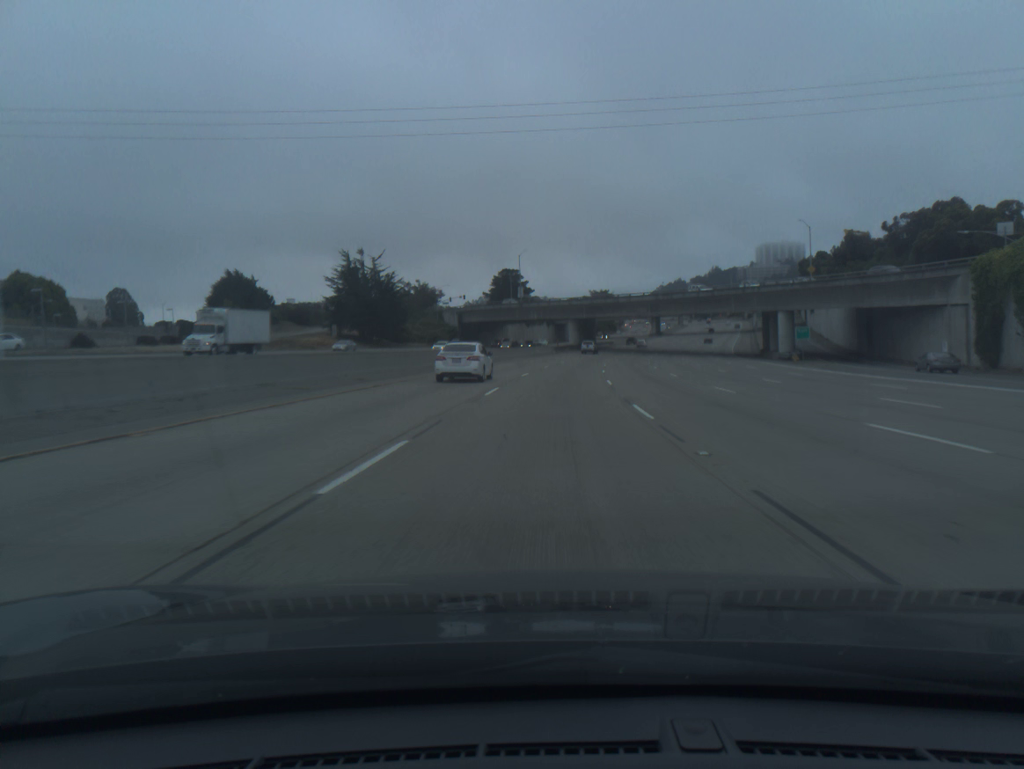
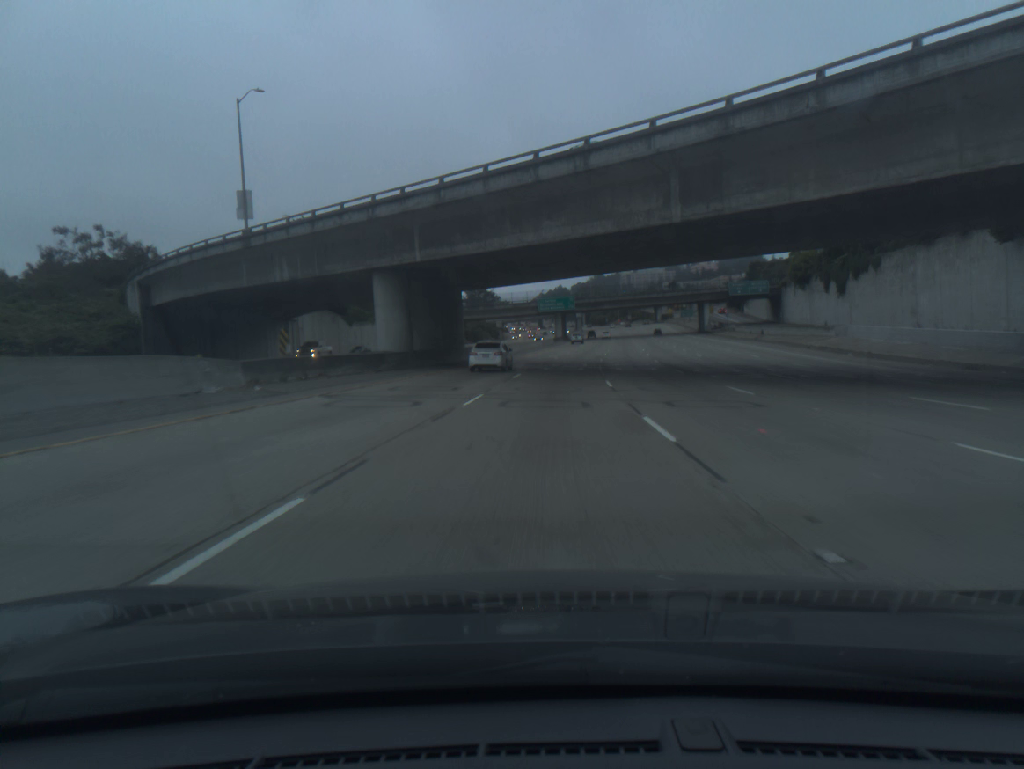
(+6.6, +91.3) m; +9°
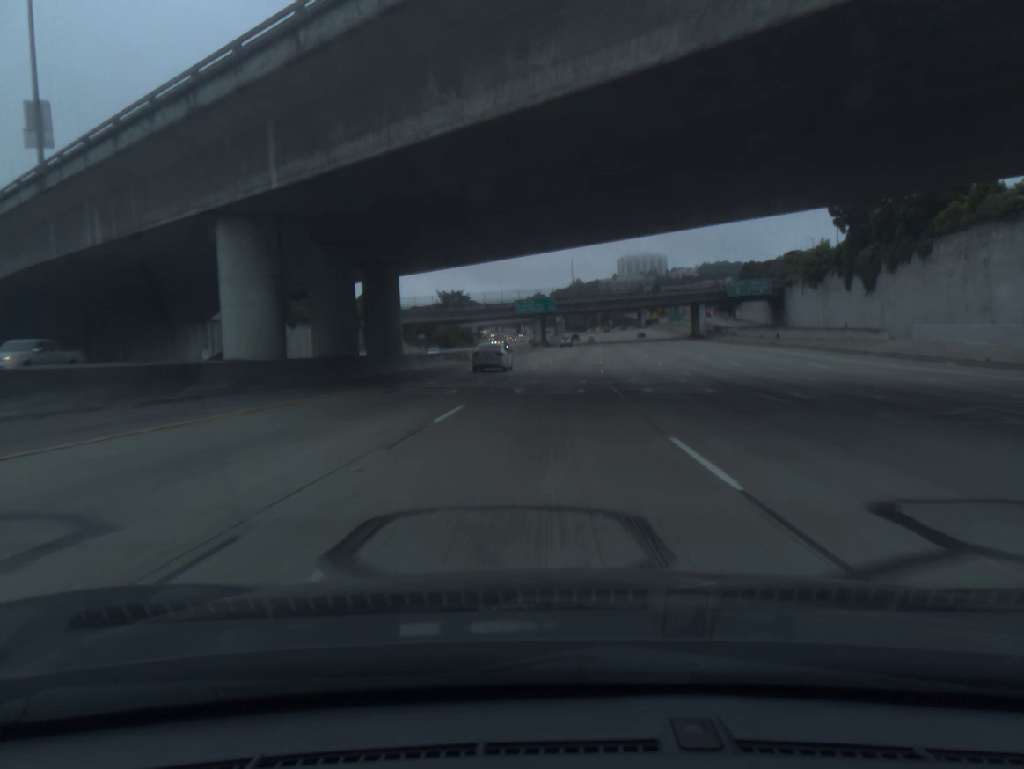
(+0.3, +18.3) m; +2°
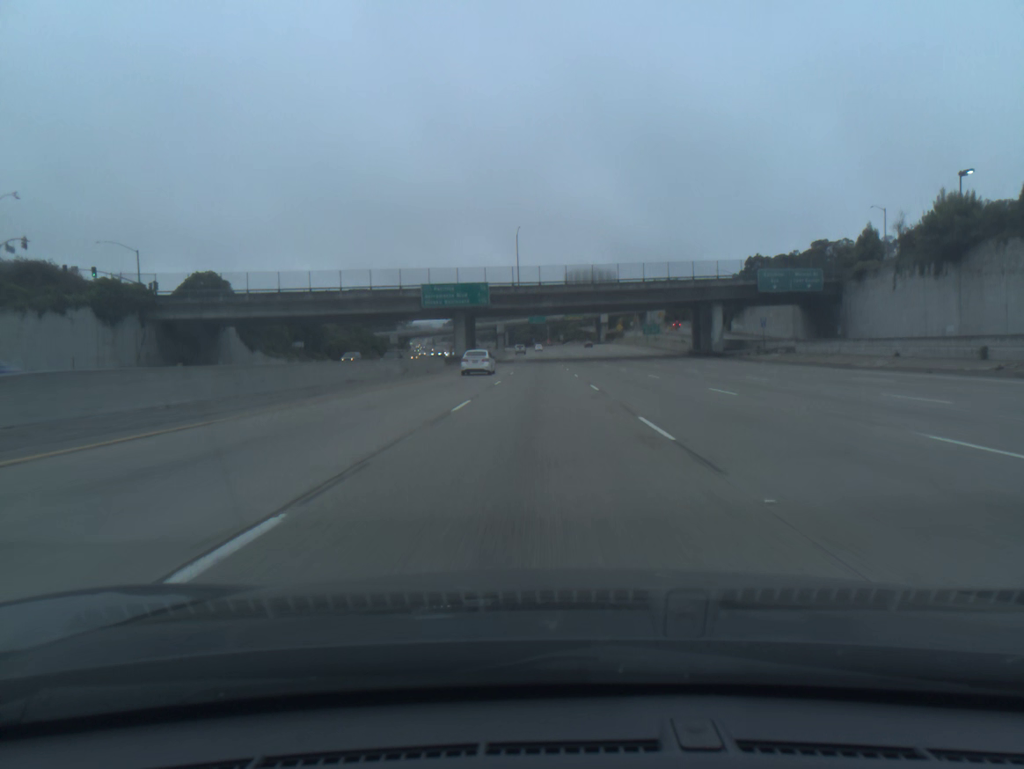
(+2.2, +54.6) m; +4°
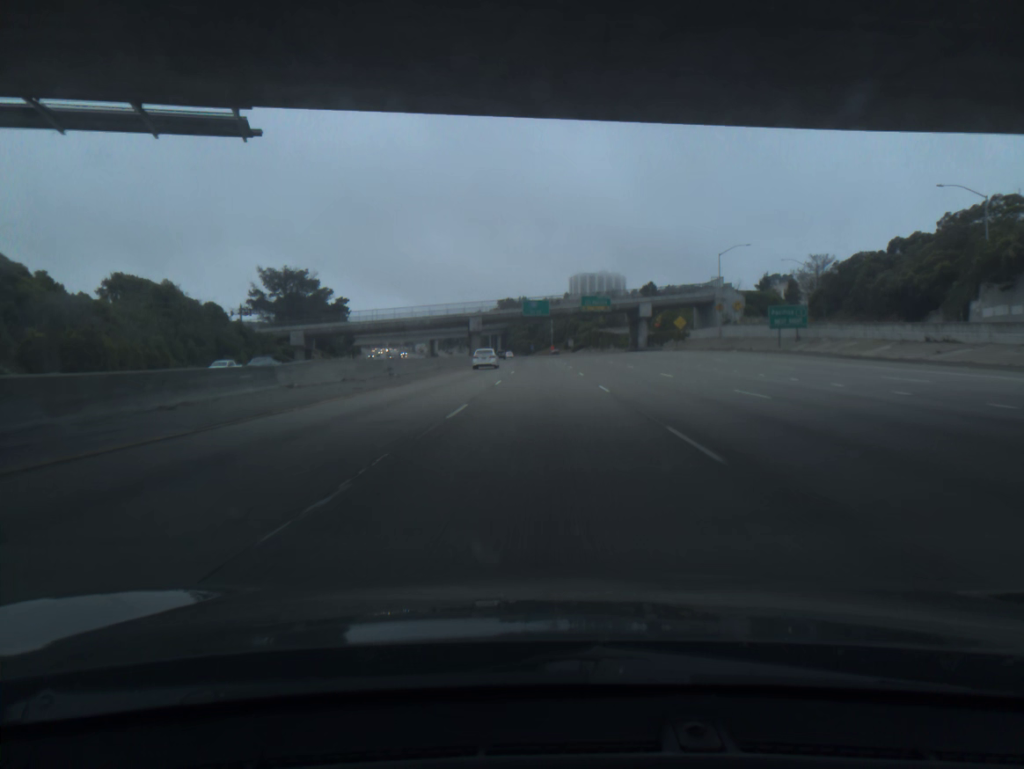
(0.0, +90.3) m; 0°
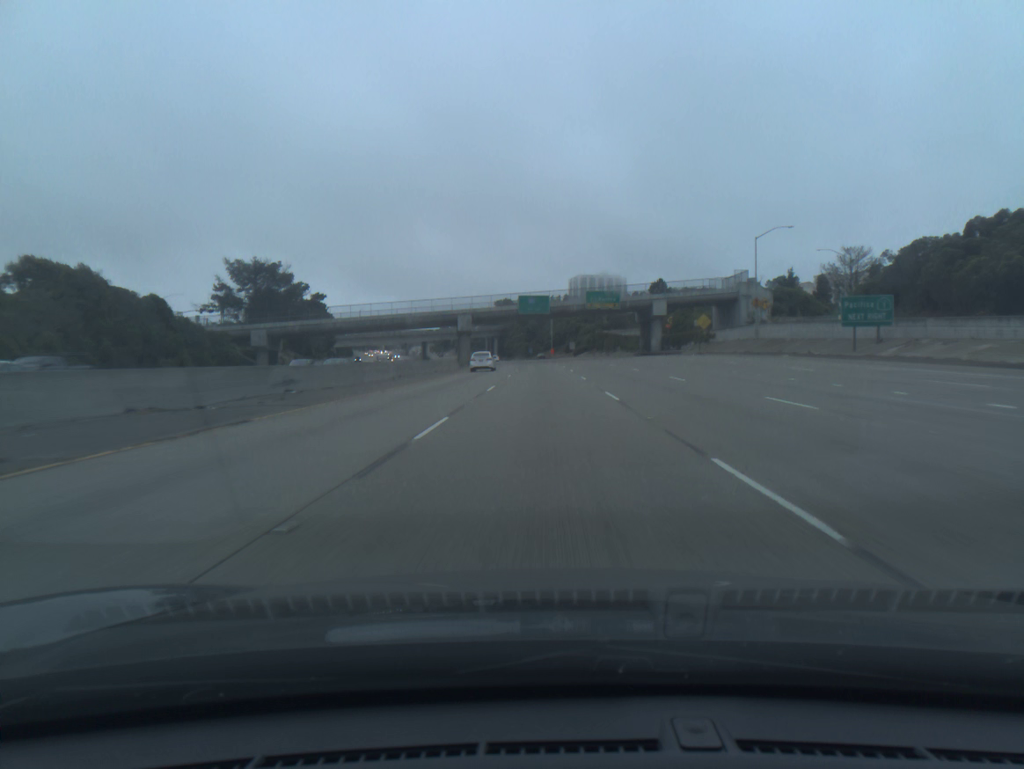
(0.0, +18.0) m; 0°
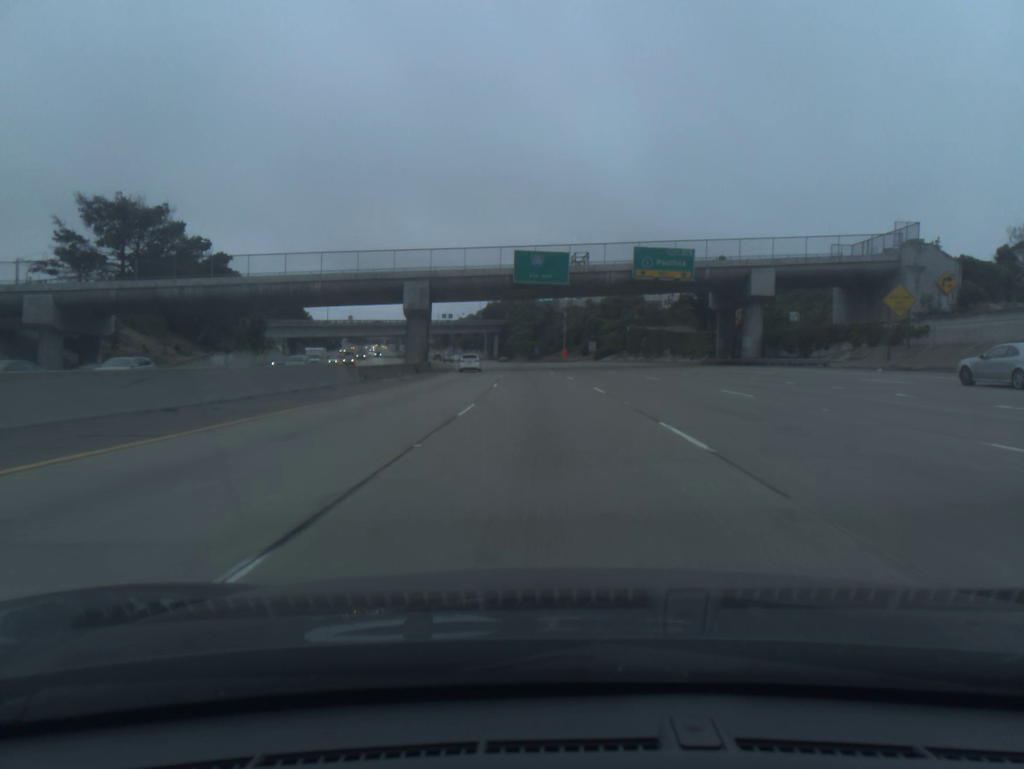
(-0.2, +53.7) m; -1°
